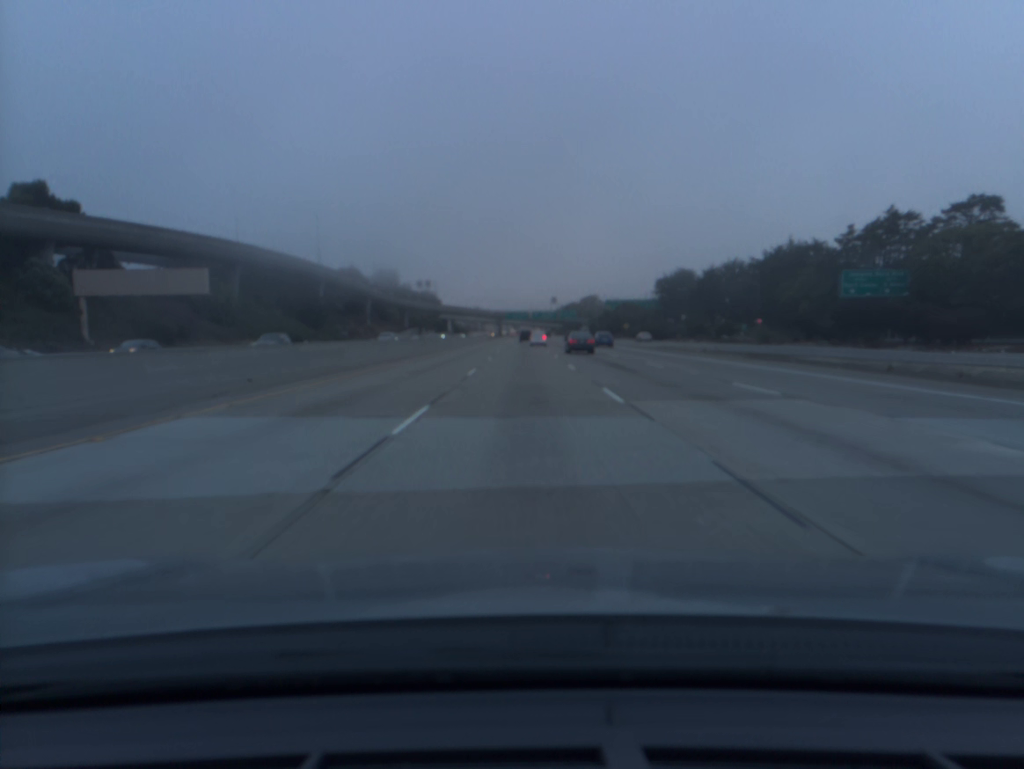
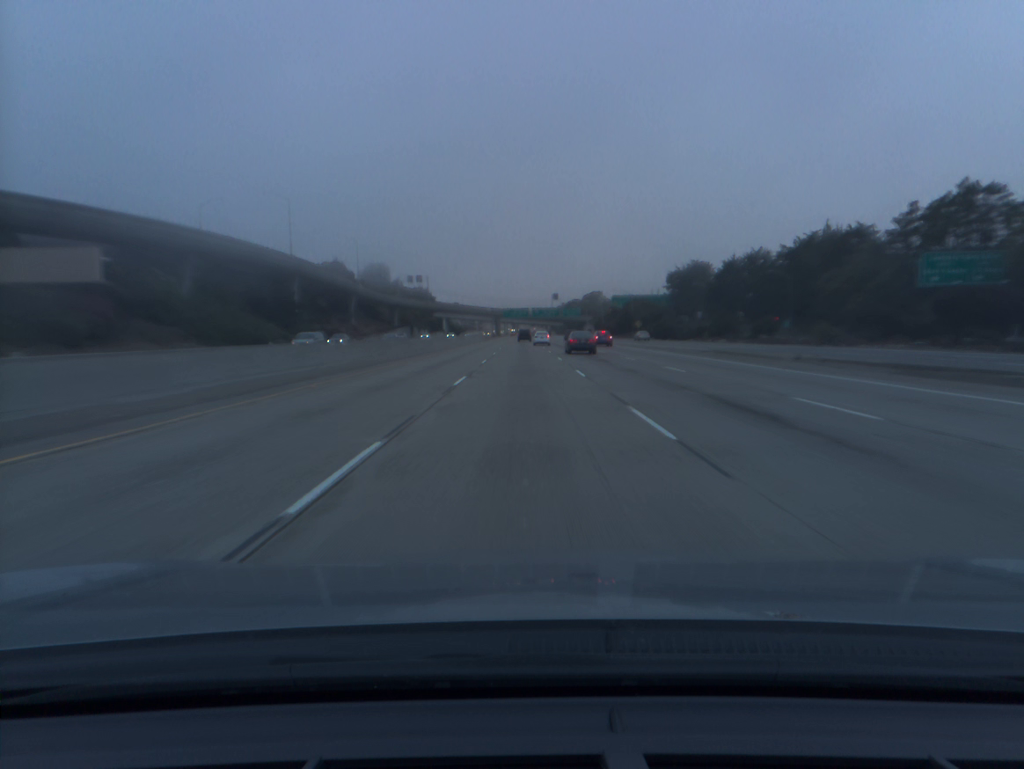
(0.0, +19.0) m; 0°
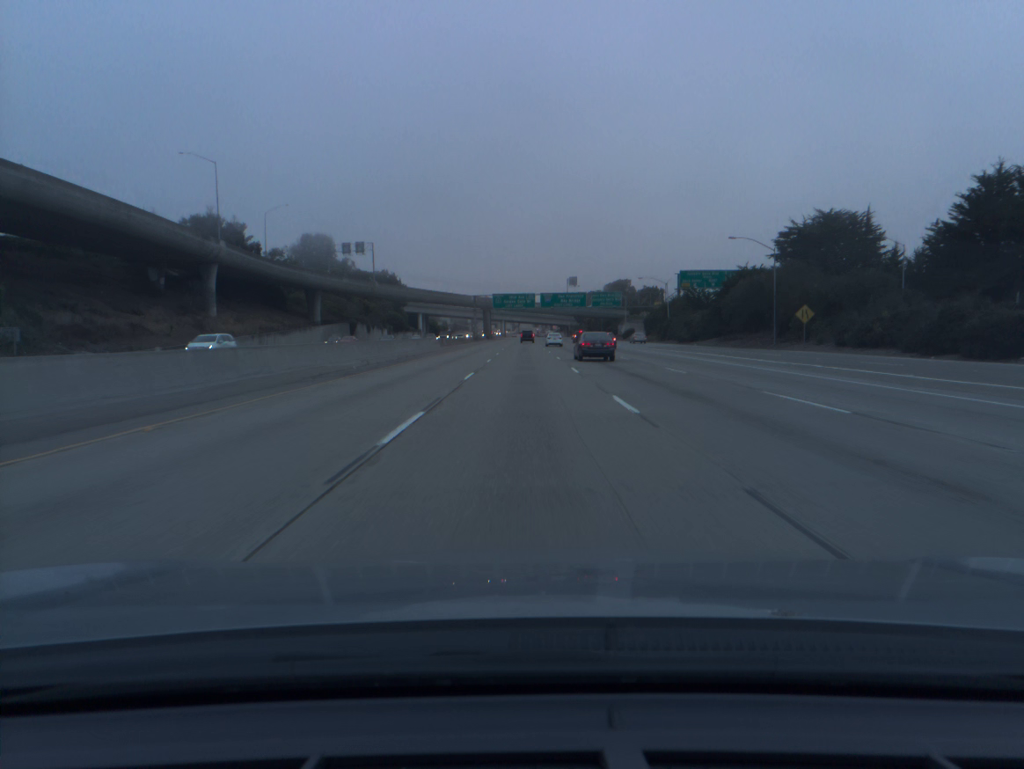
(-0.2, +96.5) m; 0°
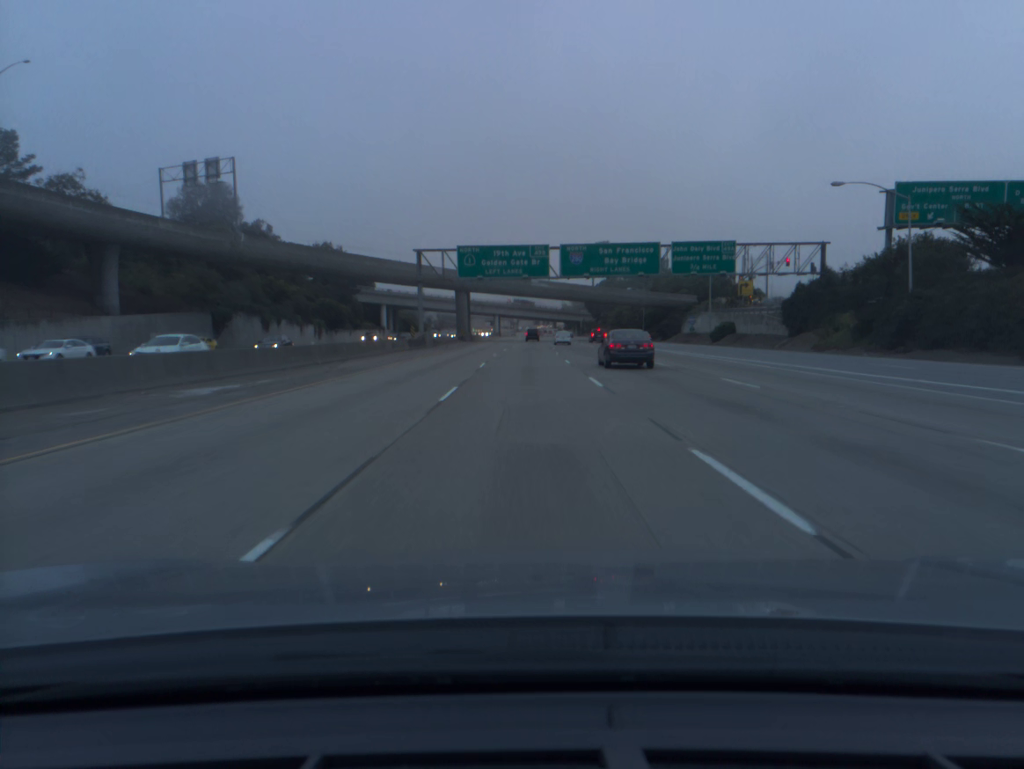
(0.0, +79.1) m; 0°
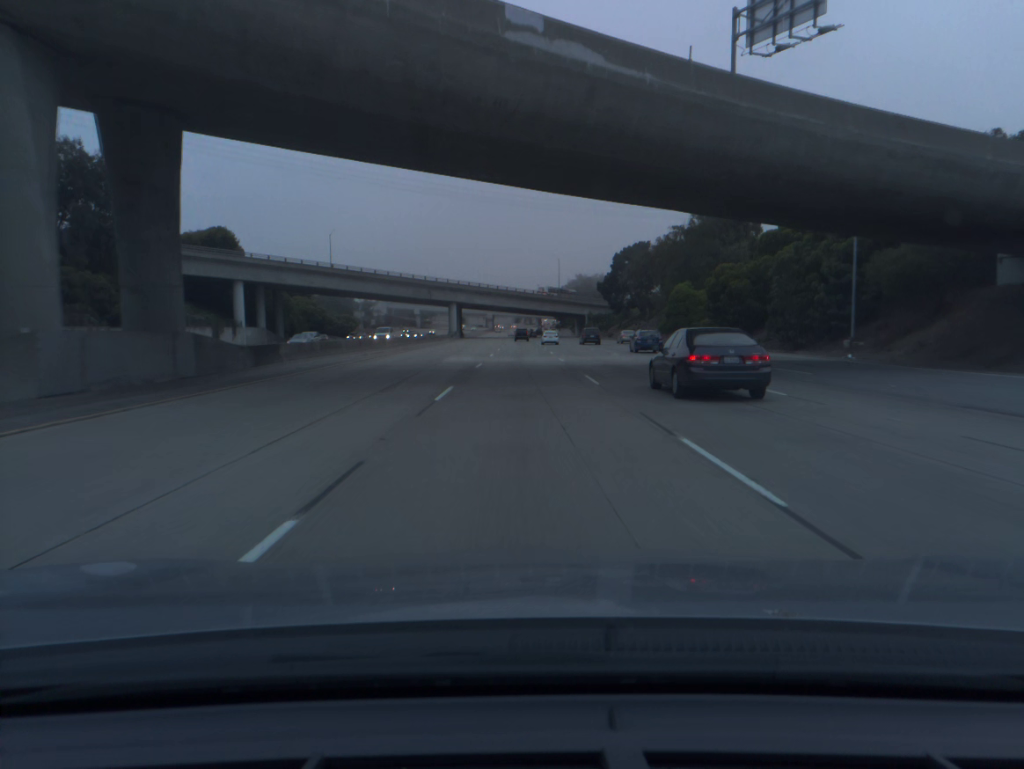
(+1.3, +99.2) m; +2°
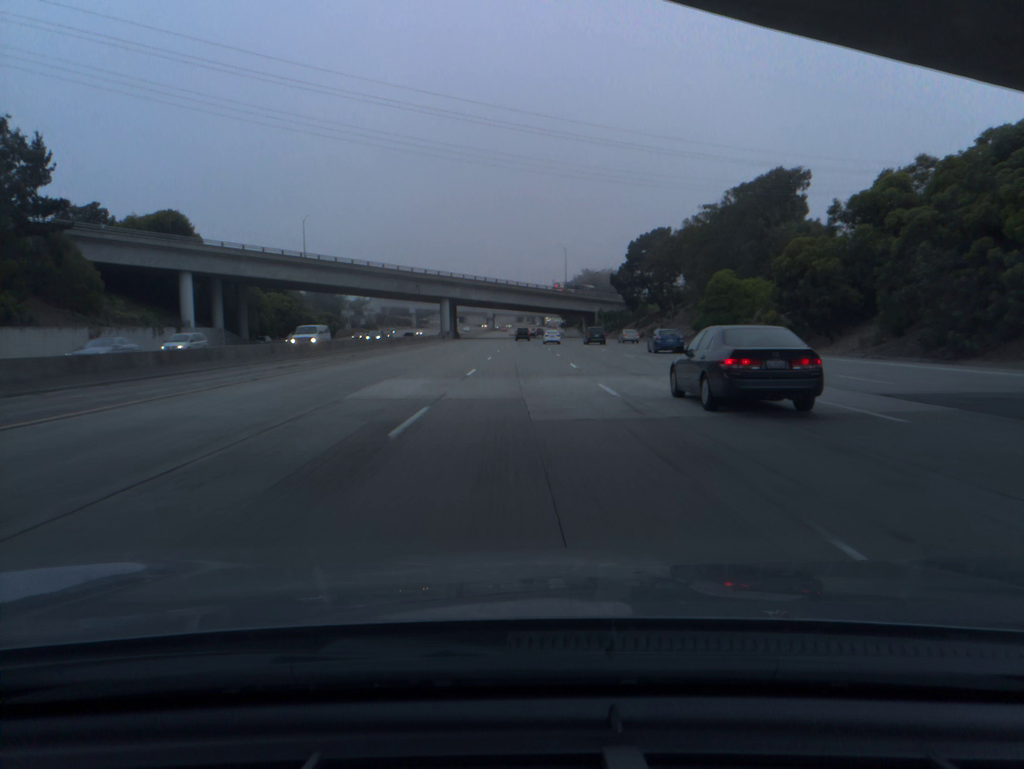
(0.0, +19.8) m; 0°
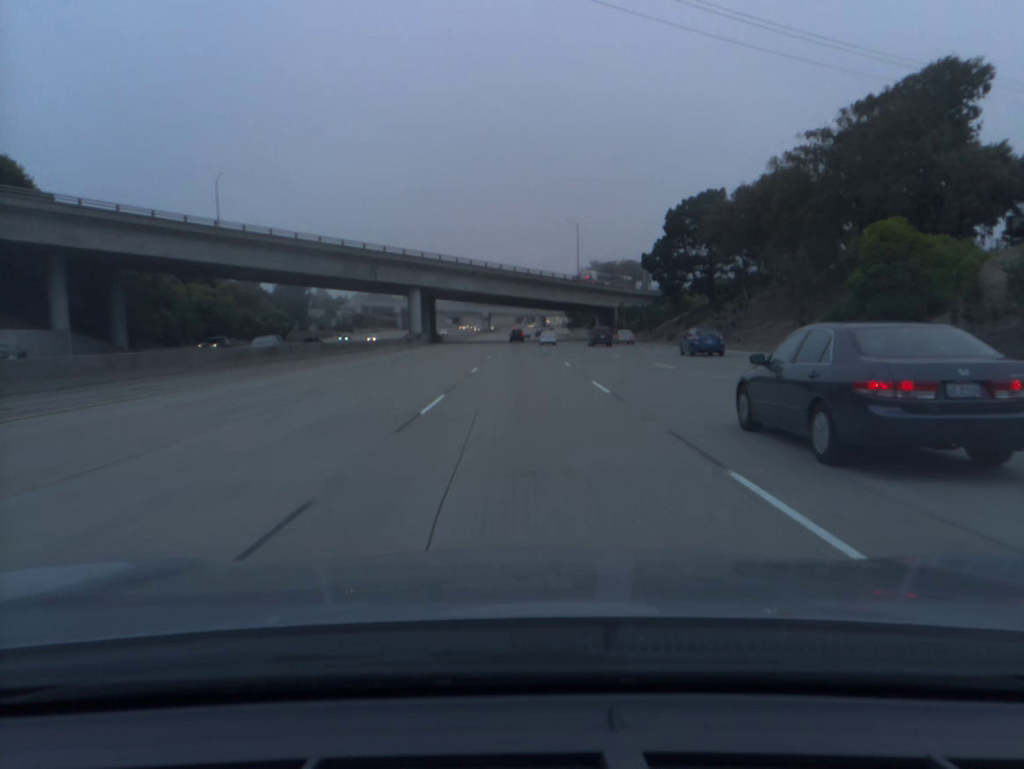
(0.0, +39.7) m; 0°
